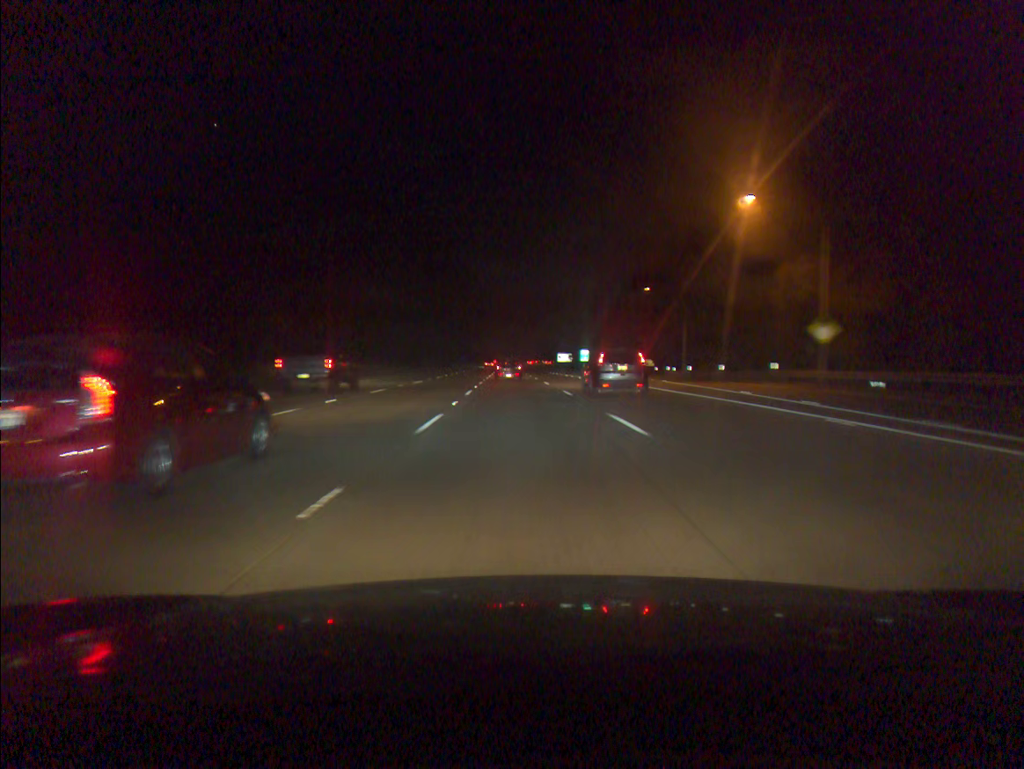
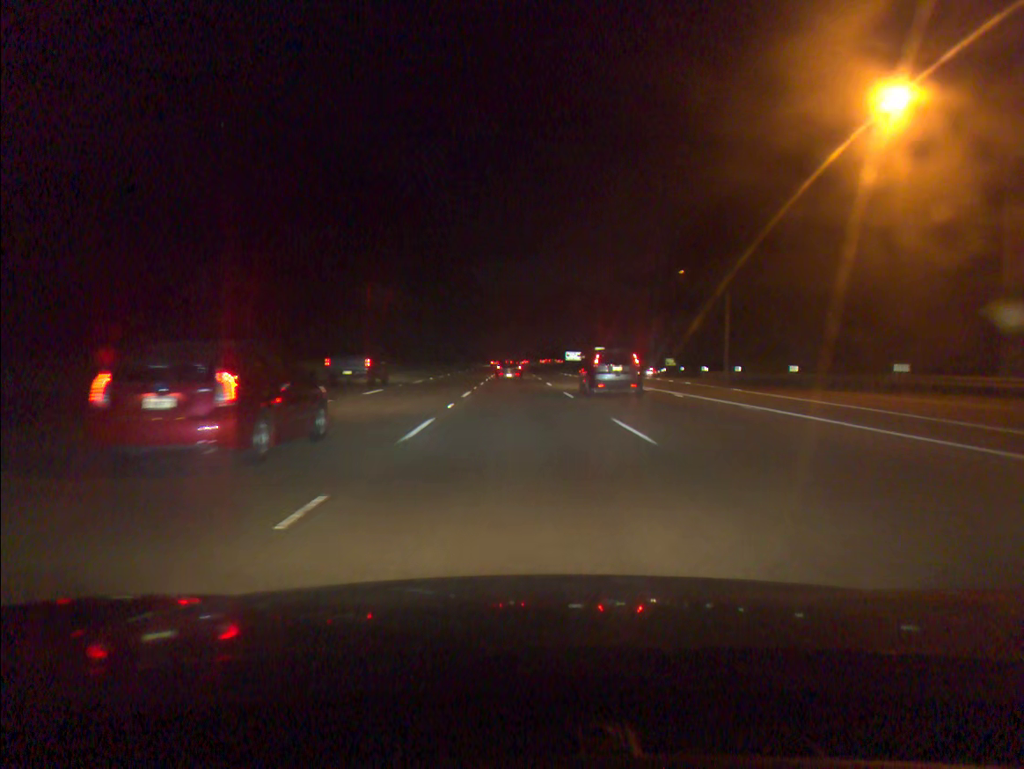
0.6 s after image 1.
(0.0, +15.8) m; 0°
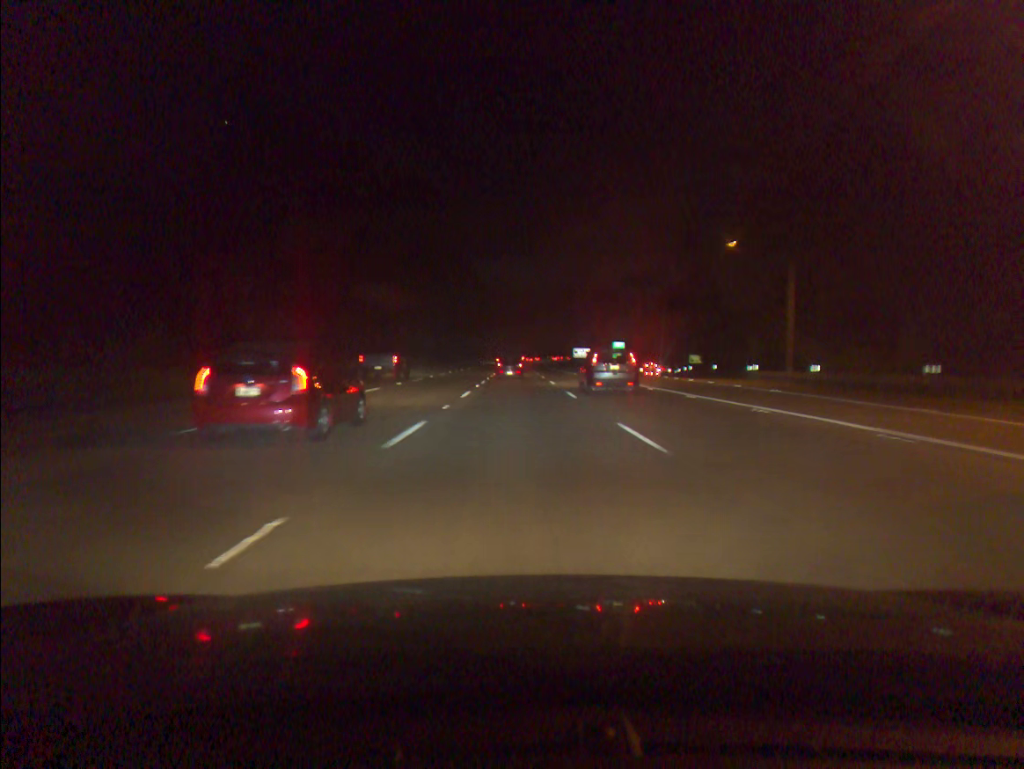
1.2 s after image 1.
(0.0, +15.7) m; 0°
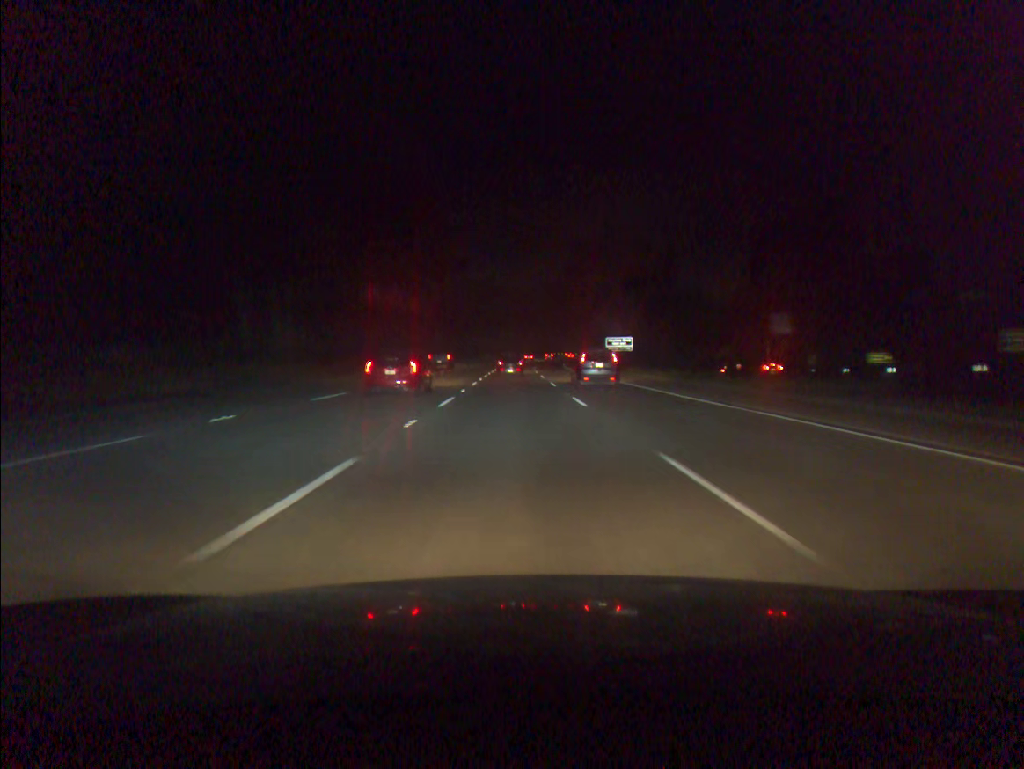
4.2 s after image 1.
(-0.2, +78.6) m; 0°
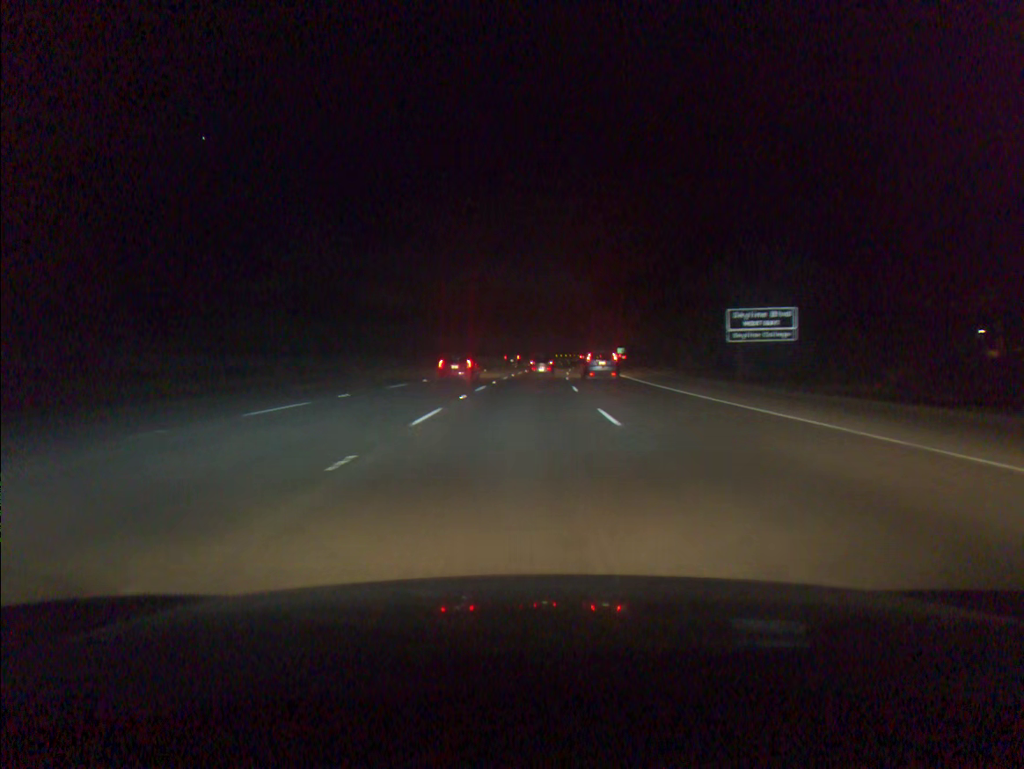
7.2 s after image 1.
(-0.2, +78.6) m; +1°
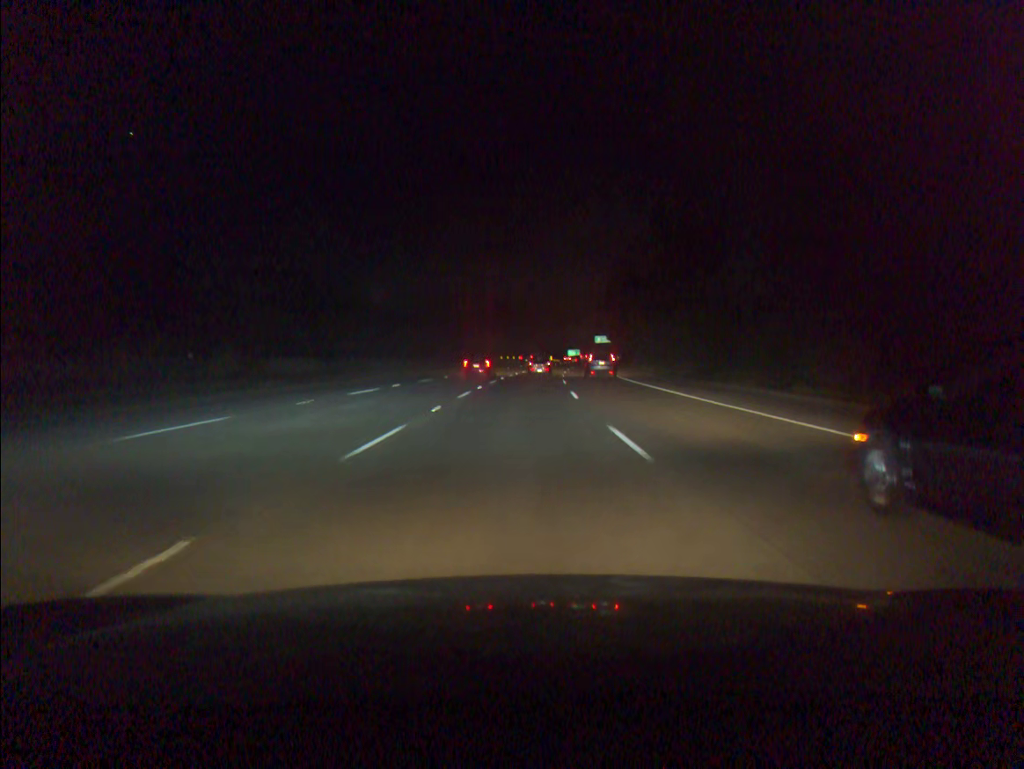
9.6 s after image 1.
(+2.2, +63.2) m; +4°
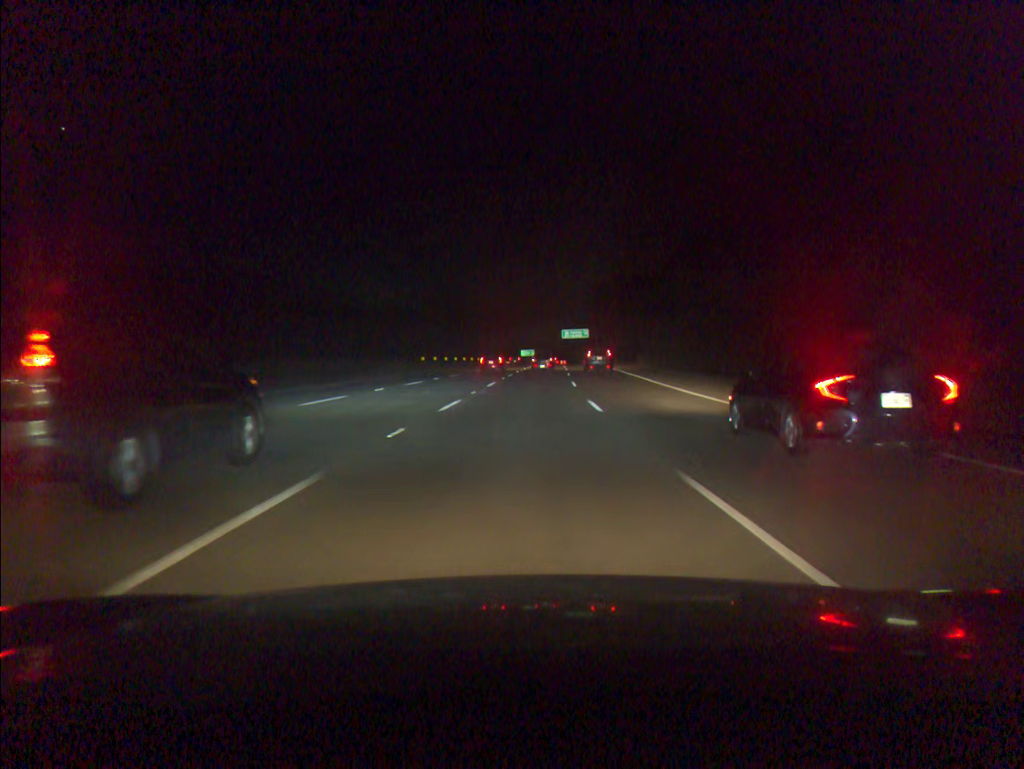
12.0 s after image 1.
(+2.0, +64.1) m; +4°
